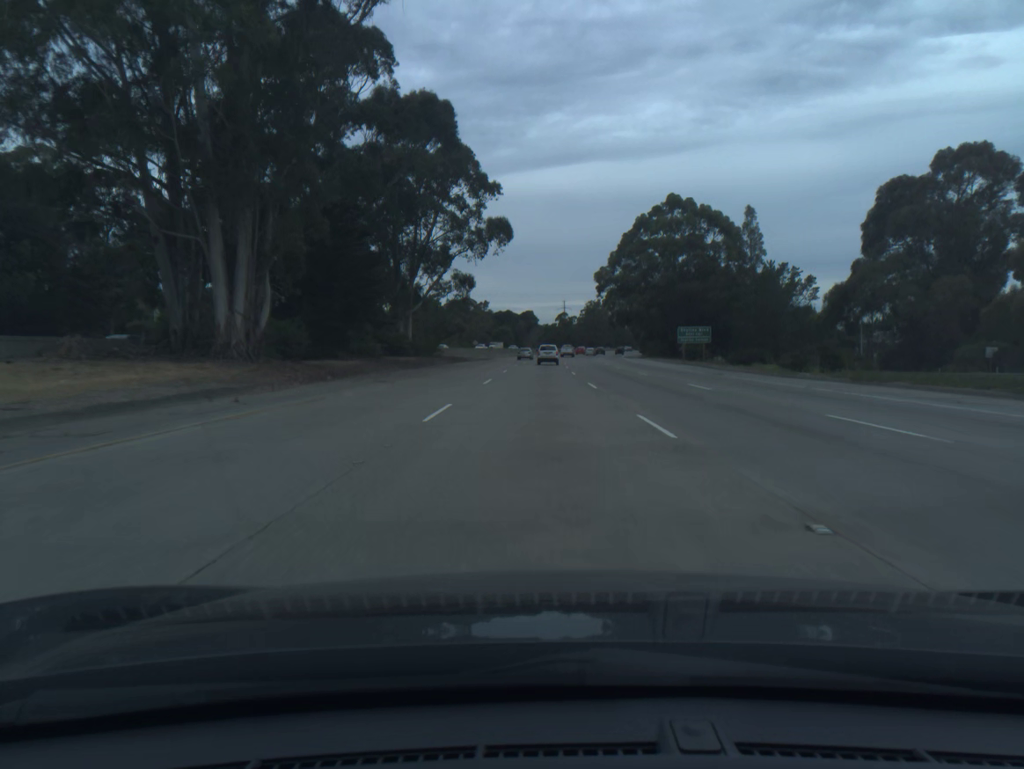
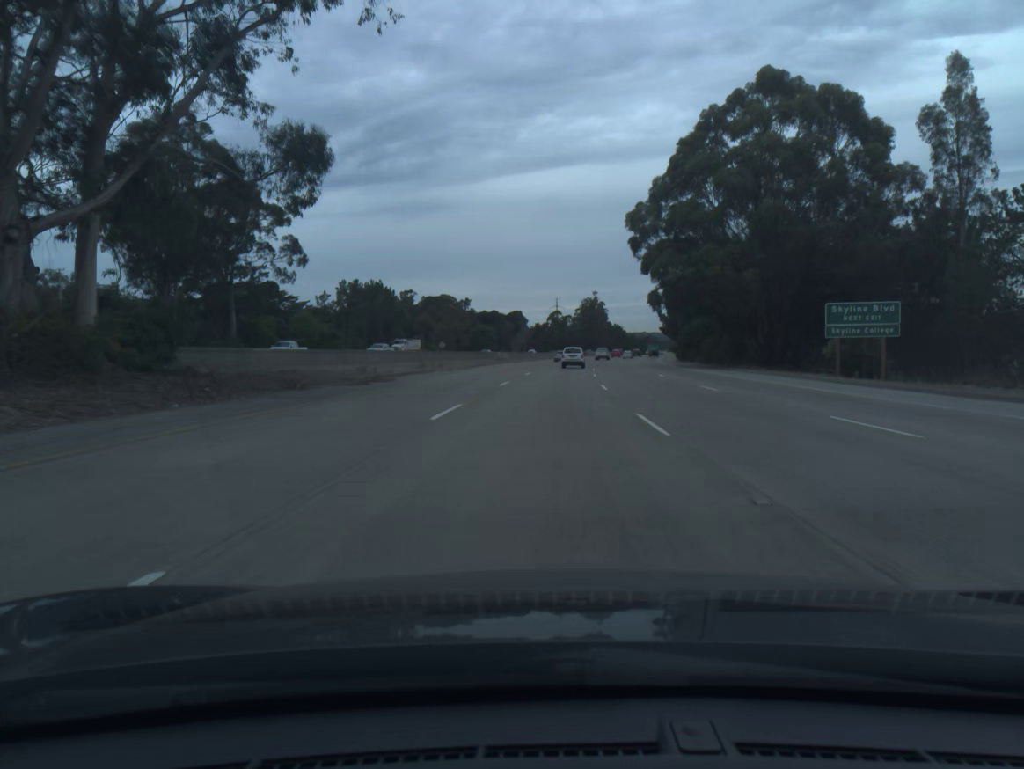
(0.0, +57.7) m; +1°
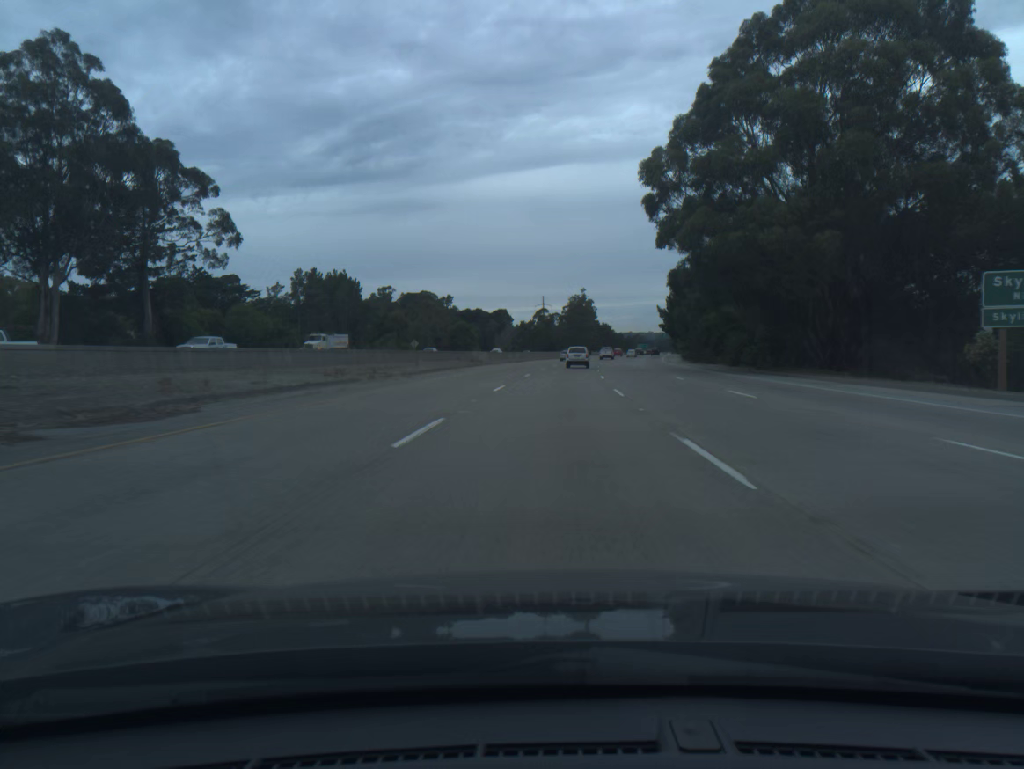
(+0.2, +19.1) m; +1°
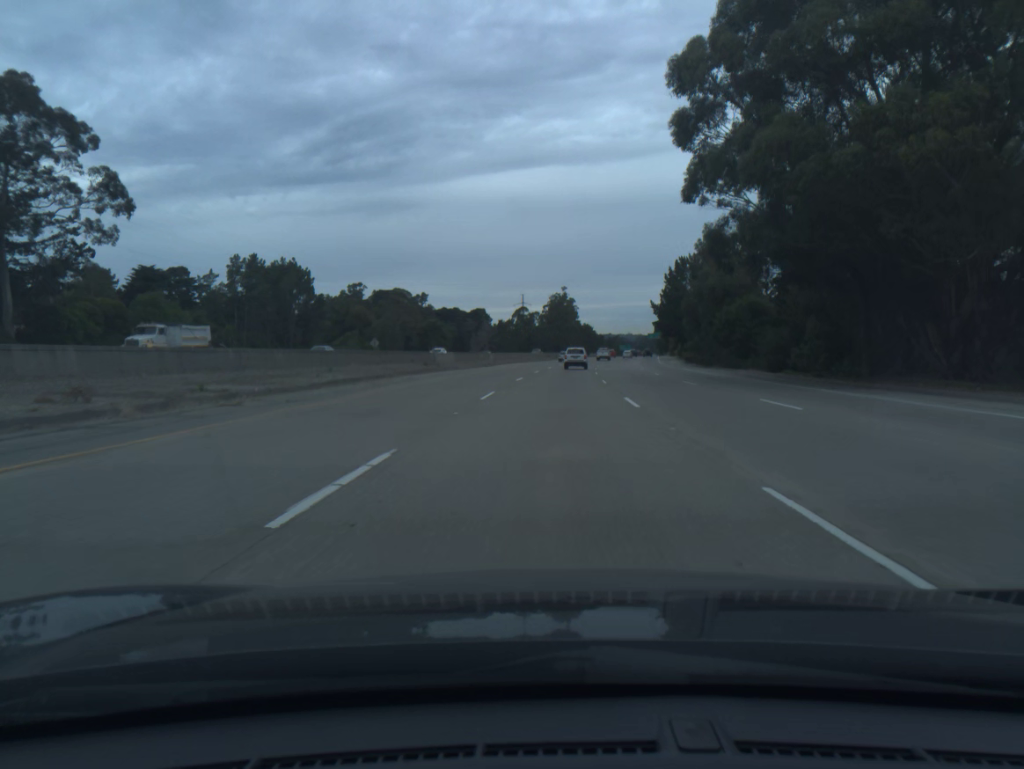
(+0.2, +19.0) m; +1°
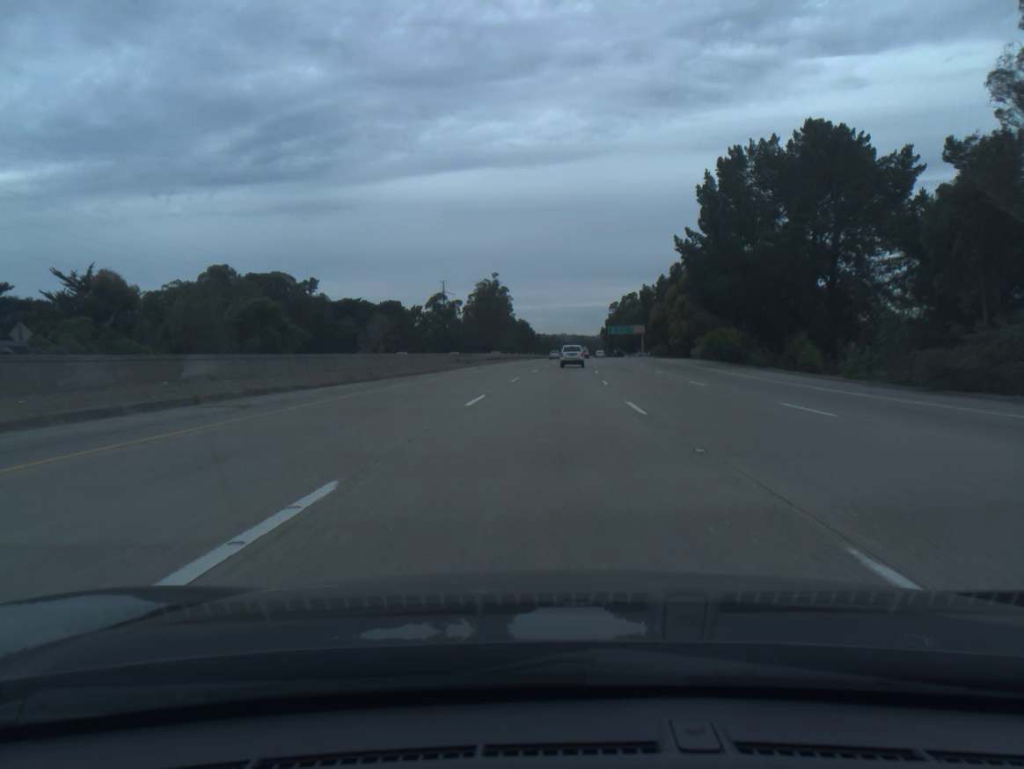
(+3.5, +75.3) m; +5°
